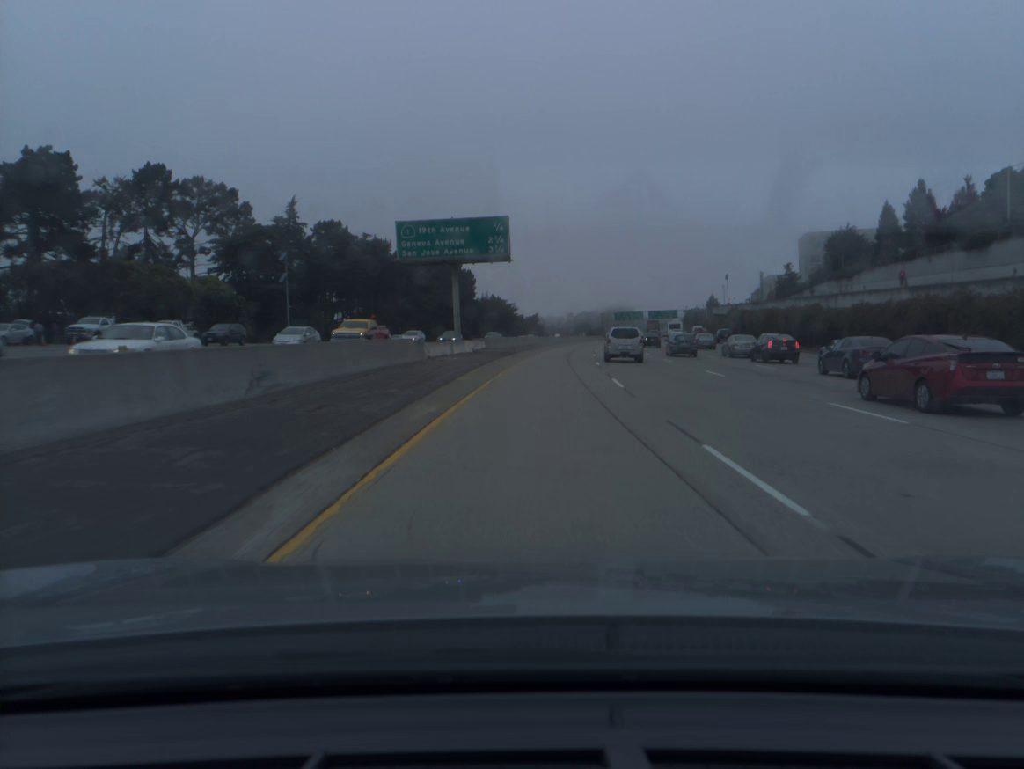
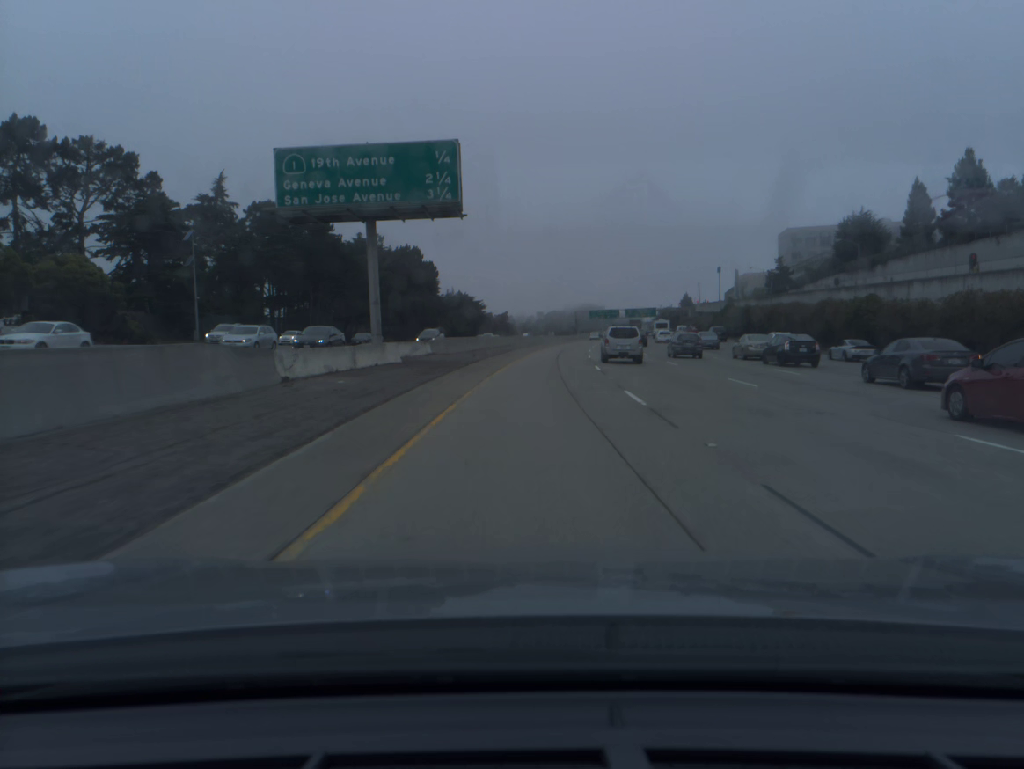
(+0.4, +19.8) m; +2°
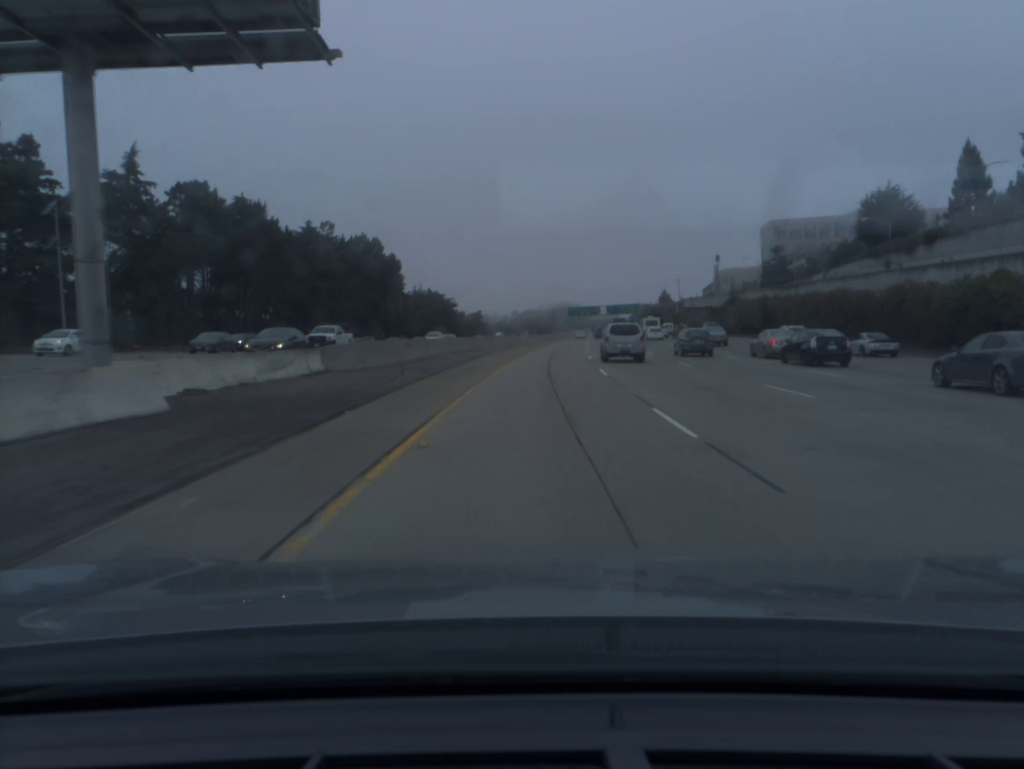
(+0.3, +19.7) m; +2°
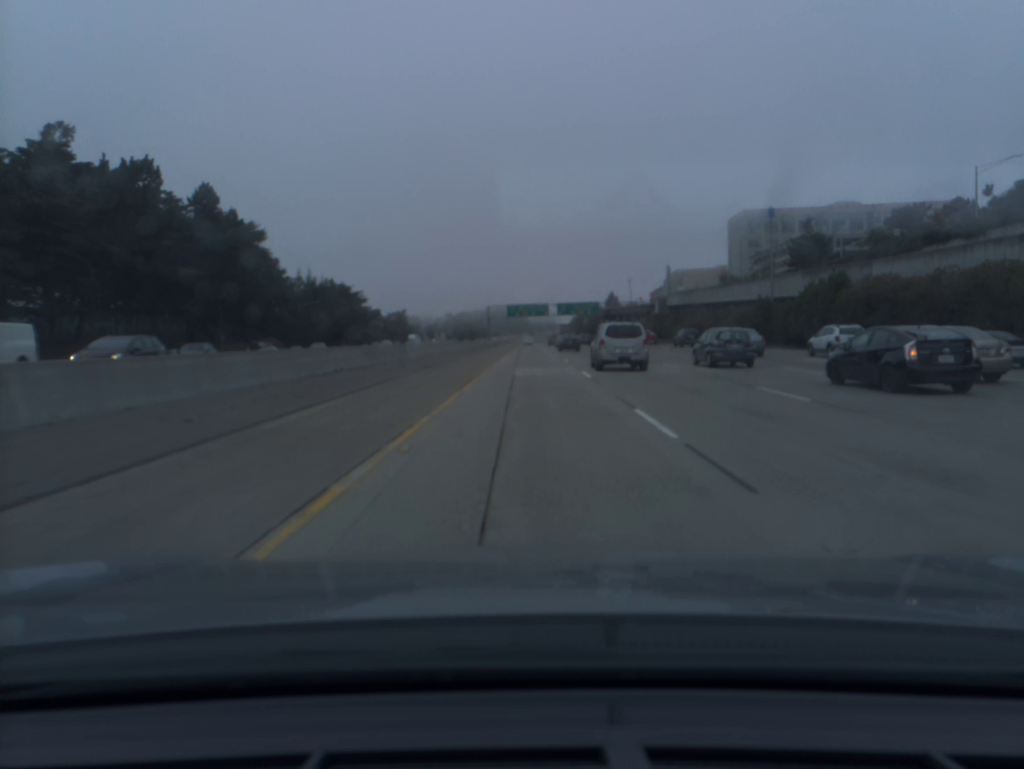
(+2.7, +58.7) m; +5°
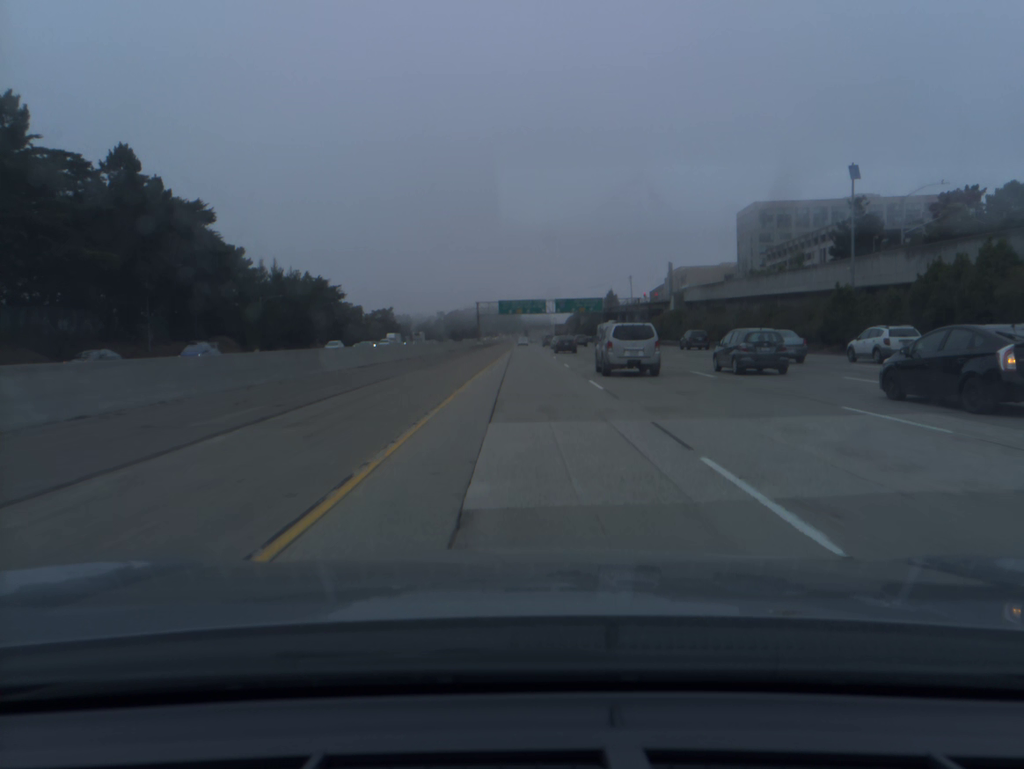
(+0.1, +19.6) m; +1°
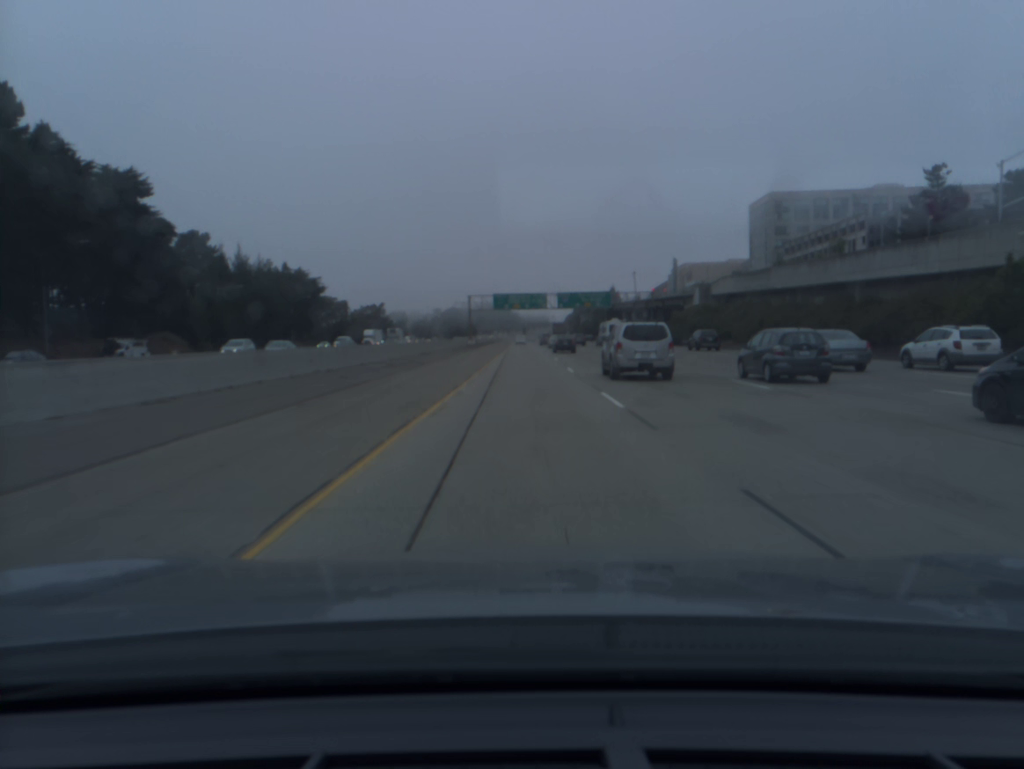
(0.0, +19.7) m; 0°
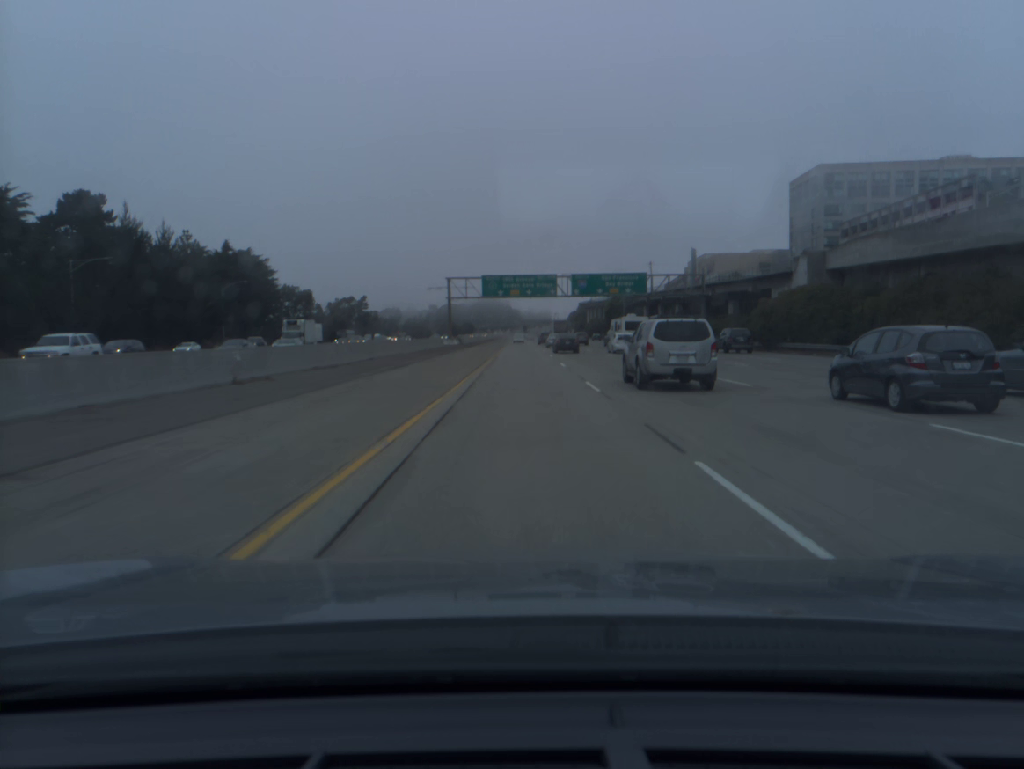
(0.0, +39.3) m; 0°
